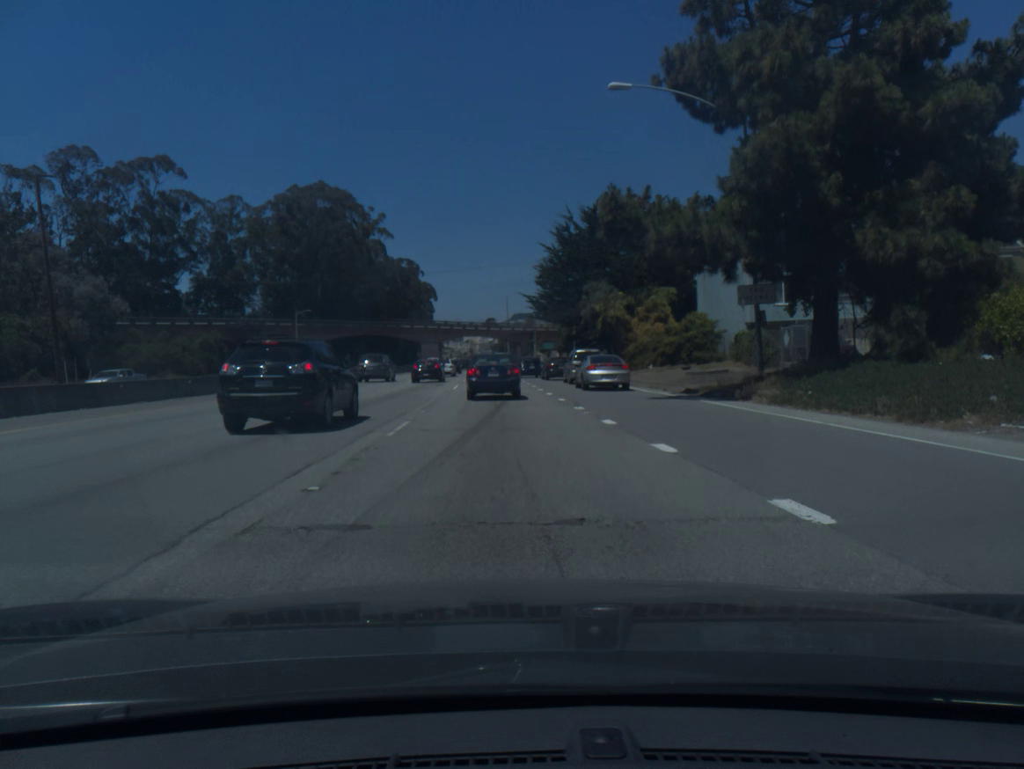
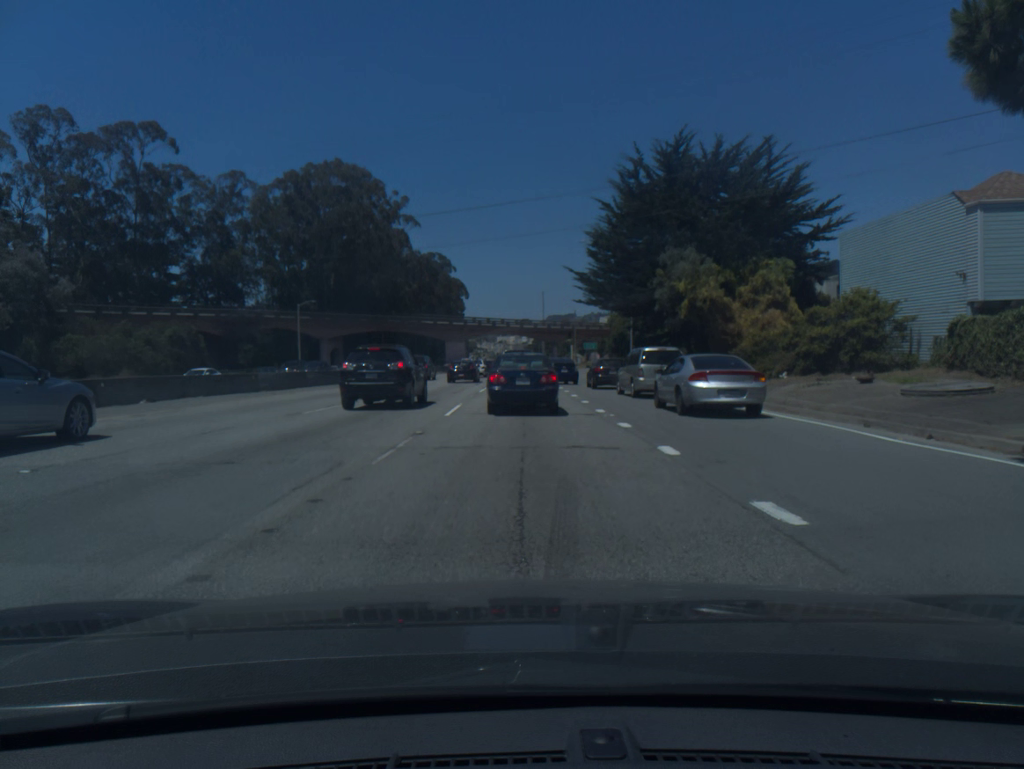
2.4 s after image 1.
(-0.3, +17.8) m; -2°
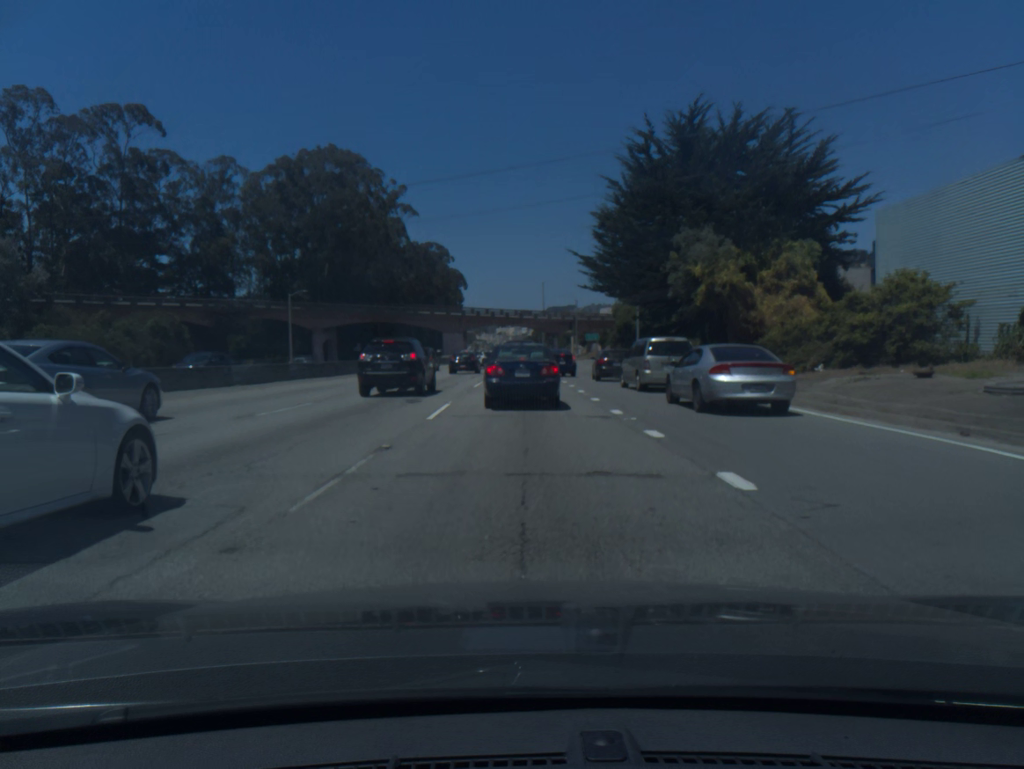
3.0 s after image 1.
(0.0, +3.4) m; 0°
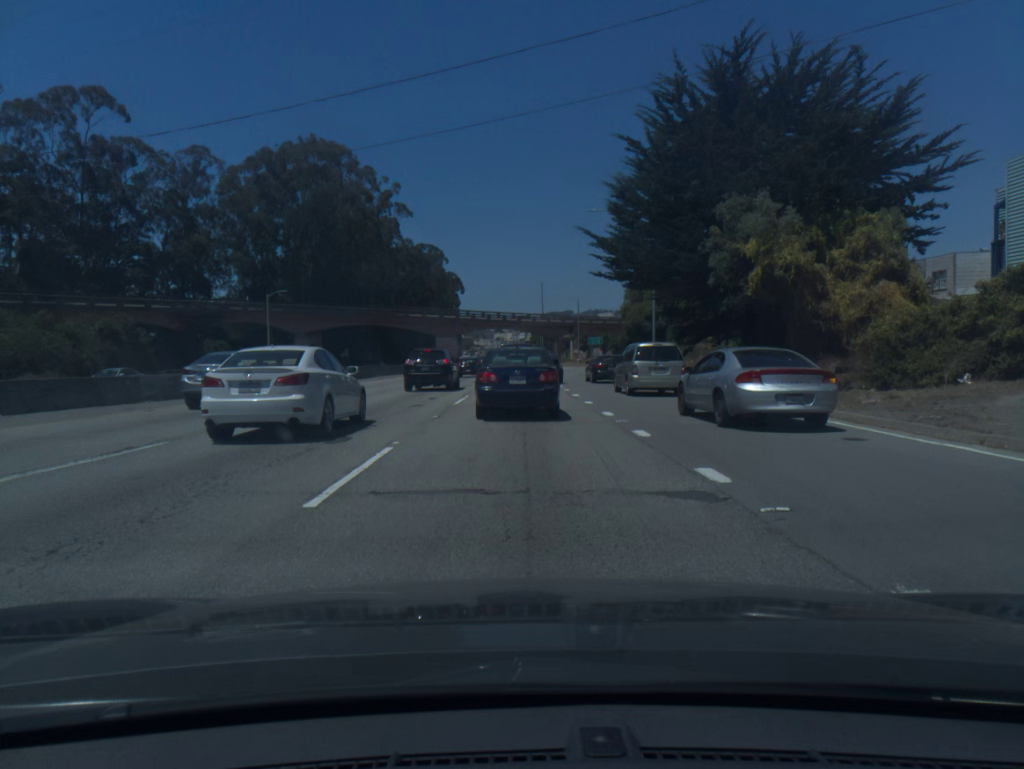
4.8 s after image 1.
(0.0, +8.5) m; 0°
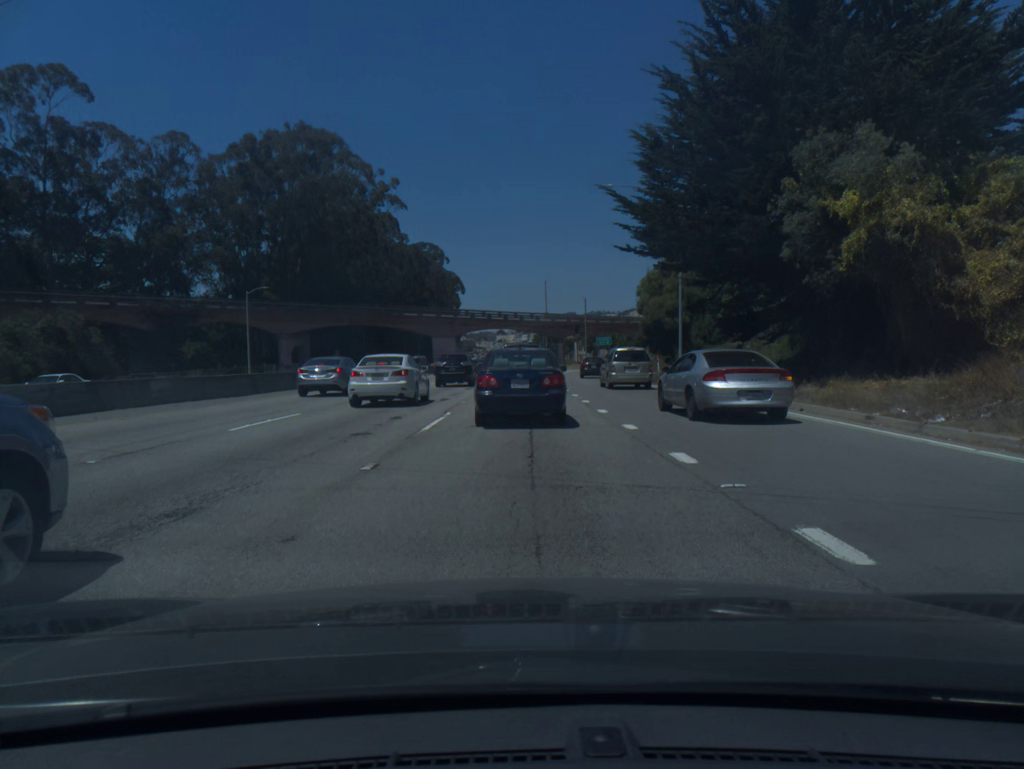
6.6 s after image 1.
(+0.1, +7.6) m; +1°
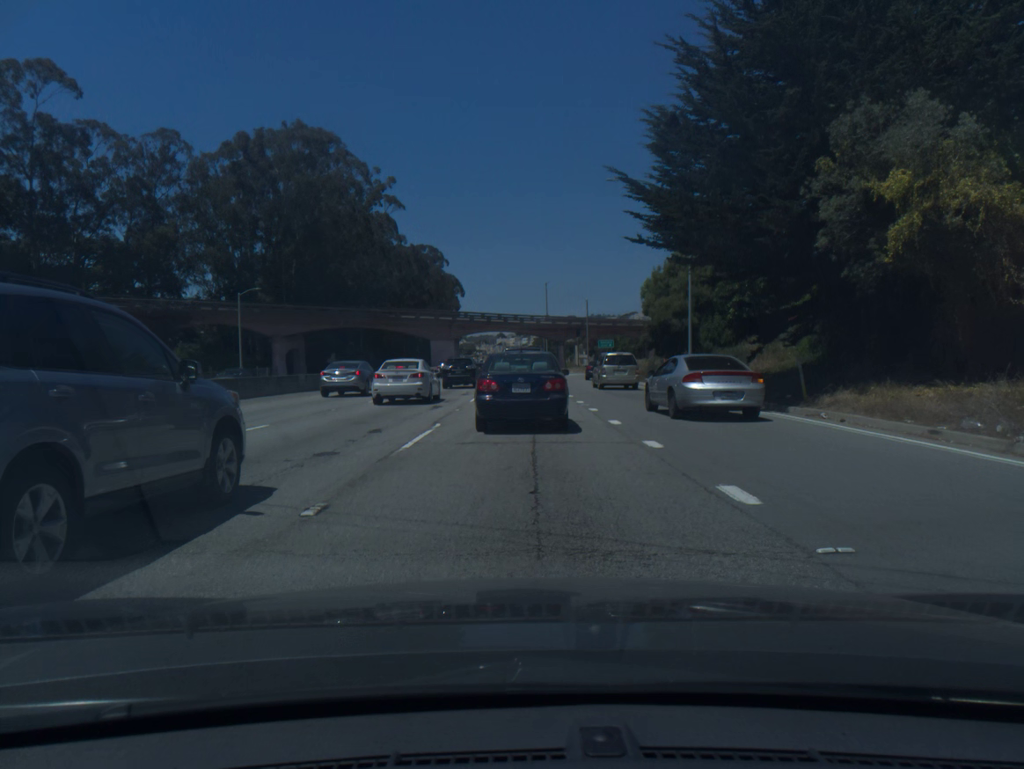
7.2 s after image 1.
(0.0, +2.4) m; 0°
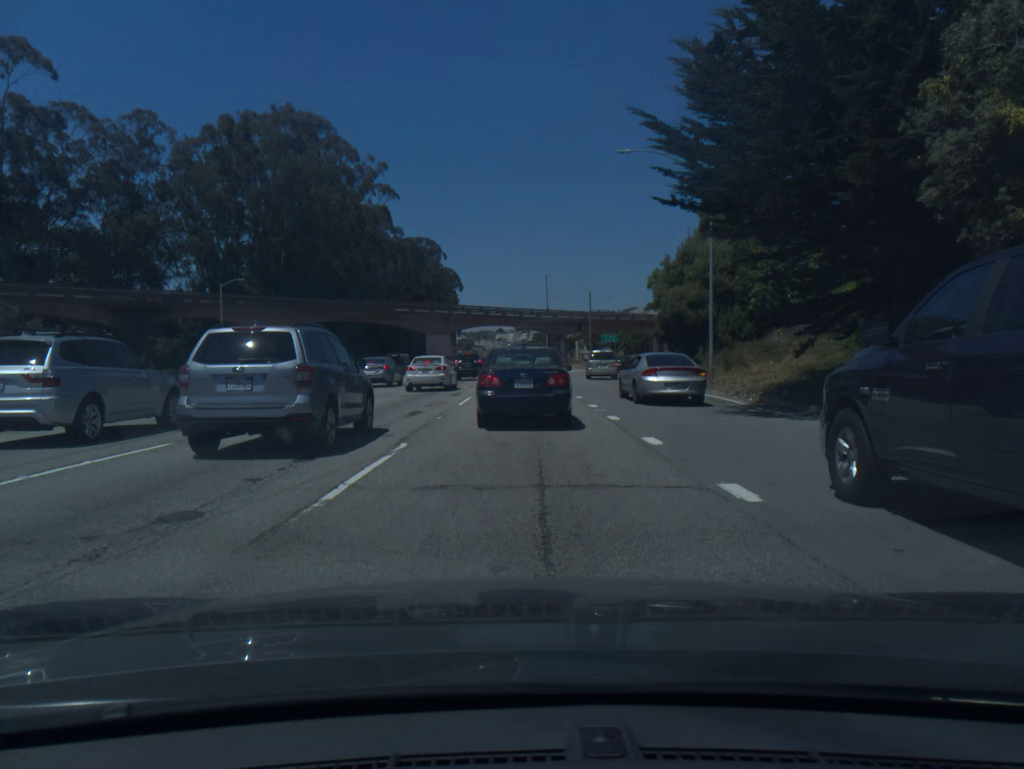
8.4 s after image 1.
(0.0, +4.6) m; -1°
